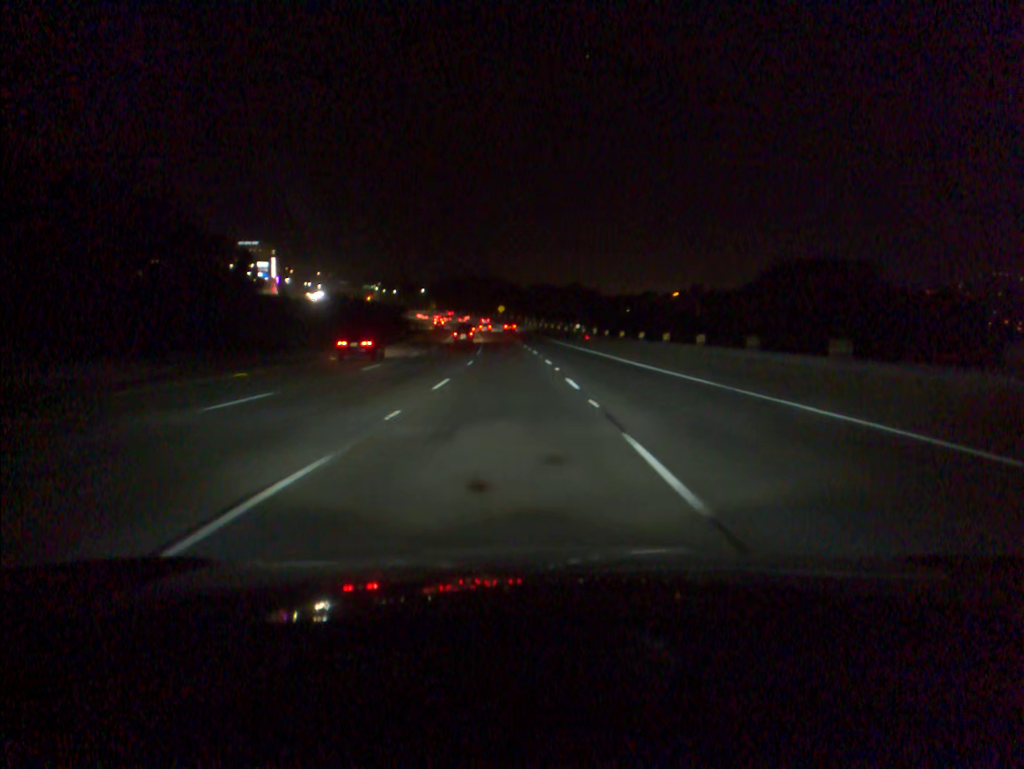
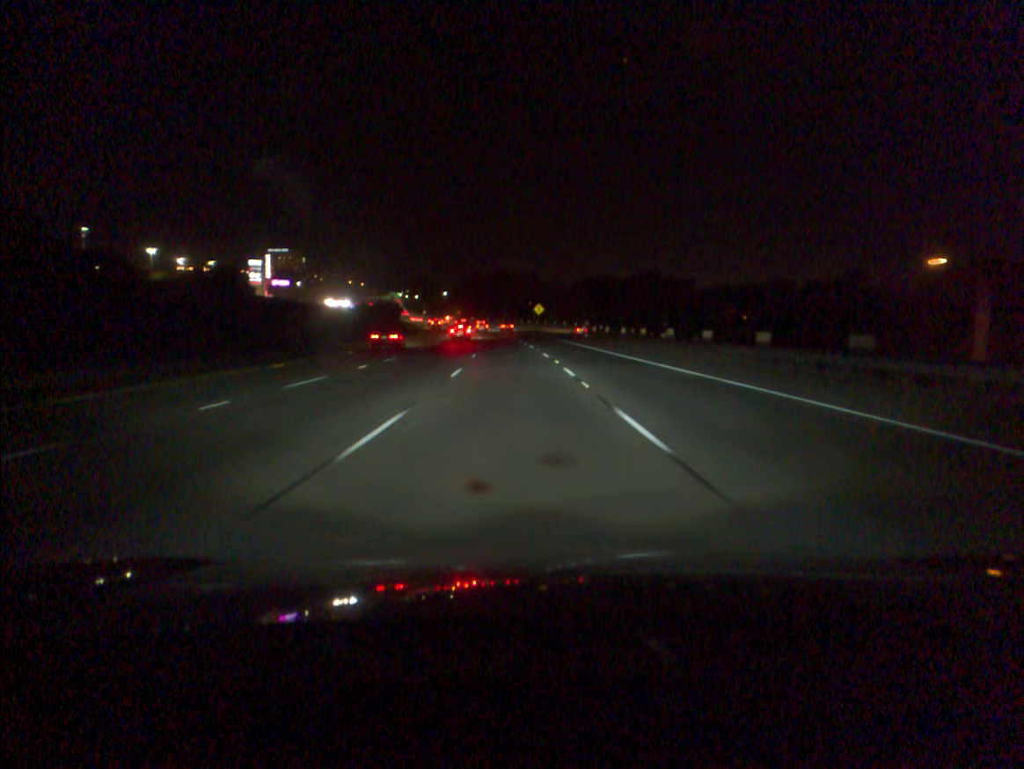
(-1.7, +69.0) m; -3°
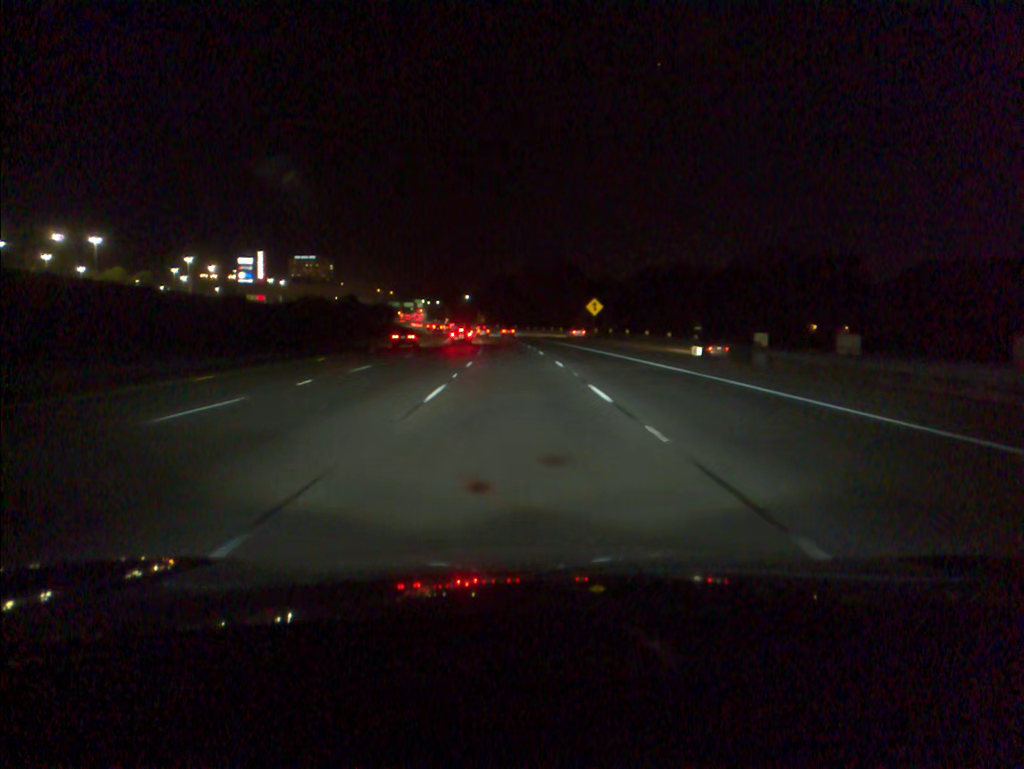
(-1.1, +51.9) m; -2°
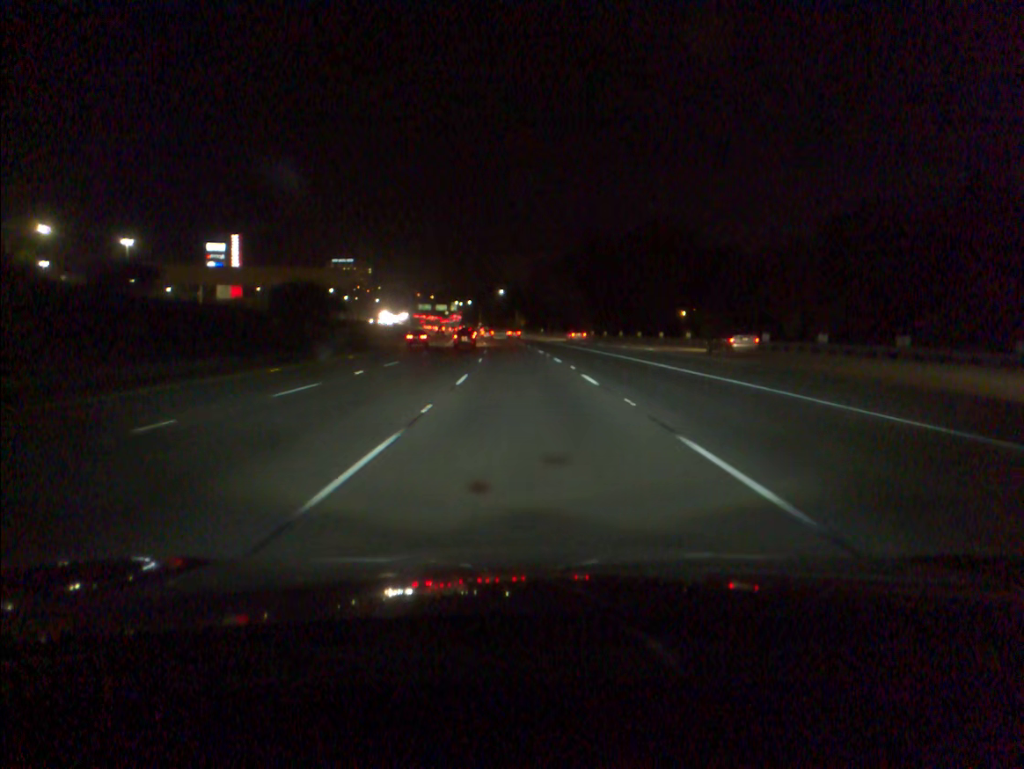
(-1.9, +67.7) m; -3°
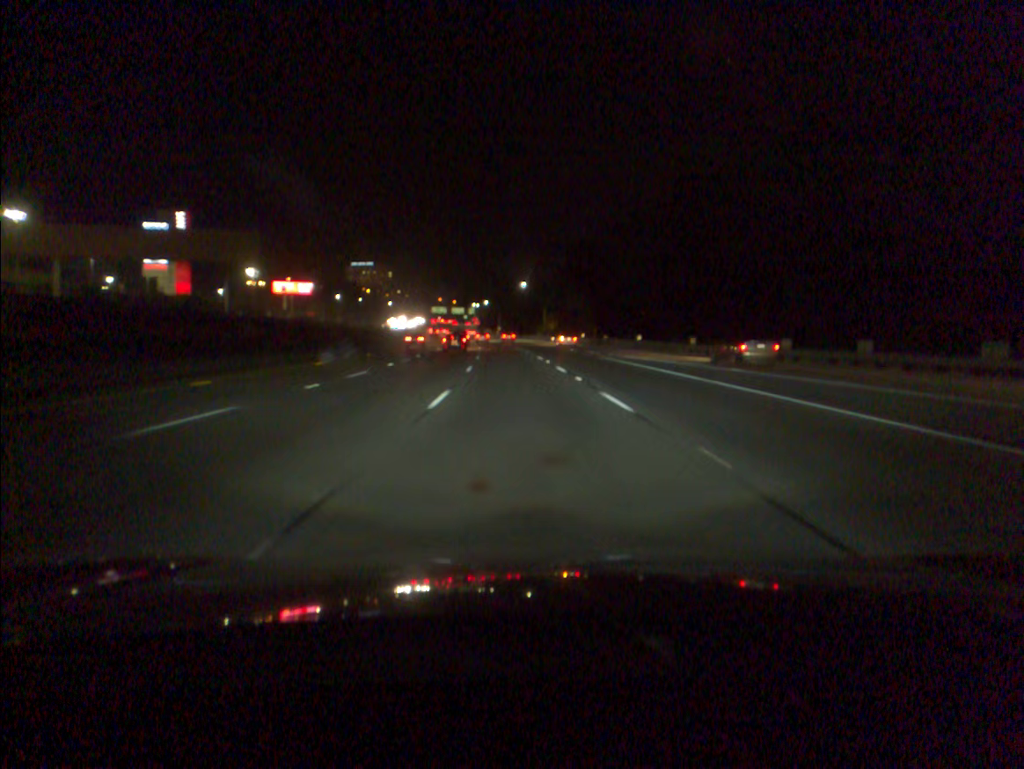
(-0.9, +50.2) m; -2°
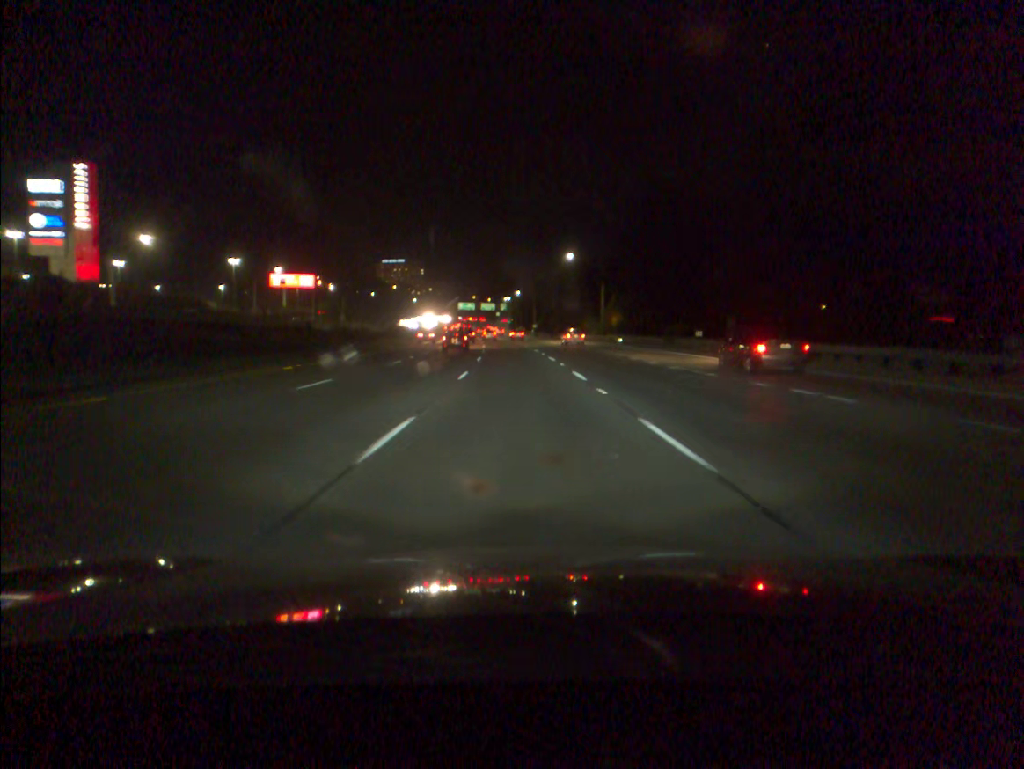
(-1.1, +50.0) m; -3°
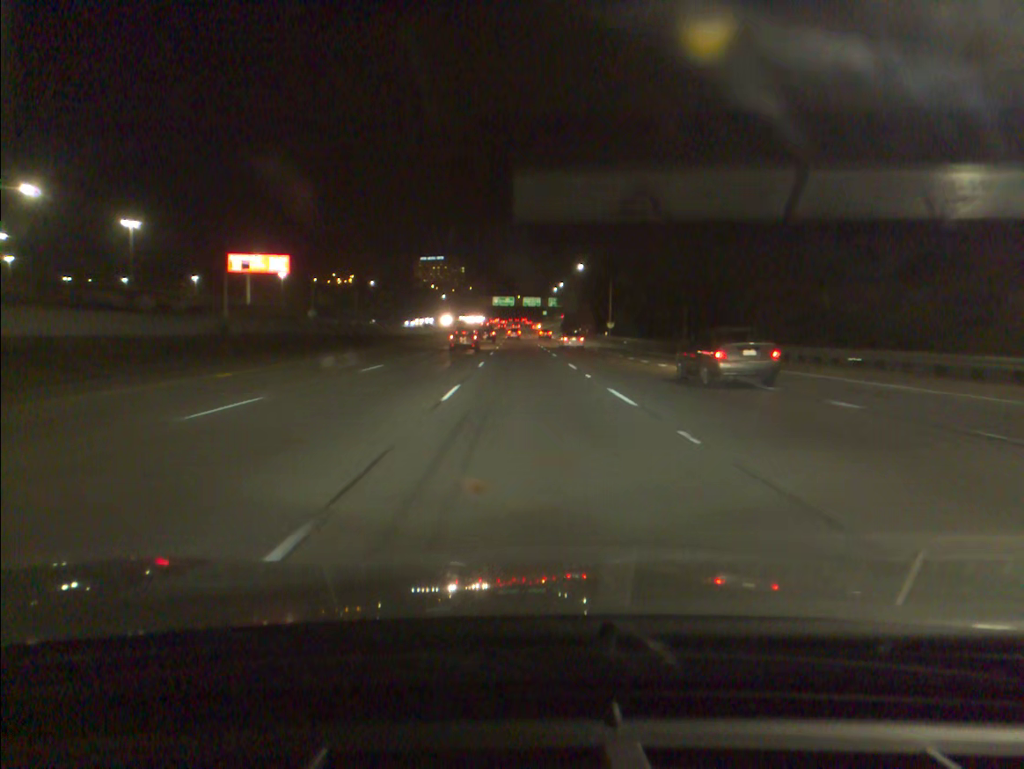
(-2.8, +80.6) m; -3°
